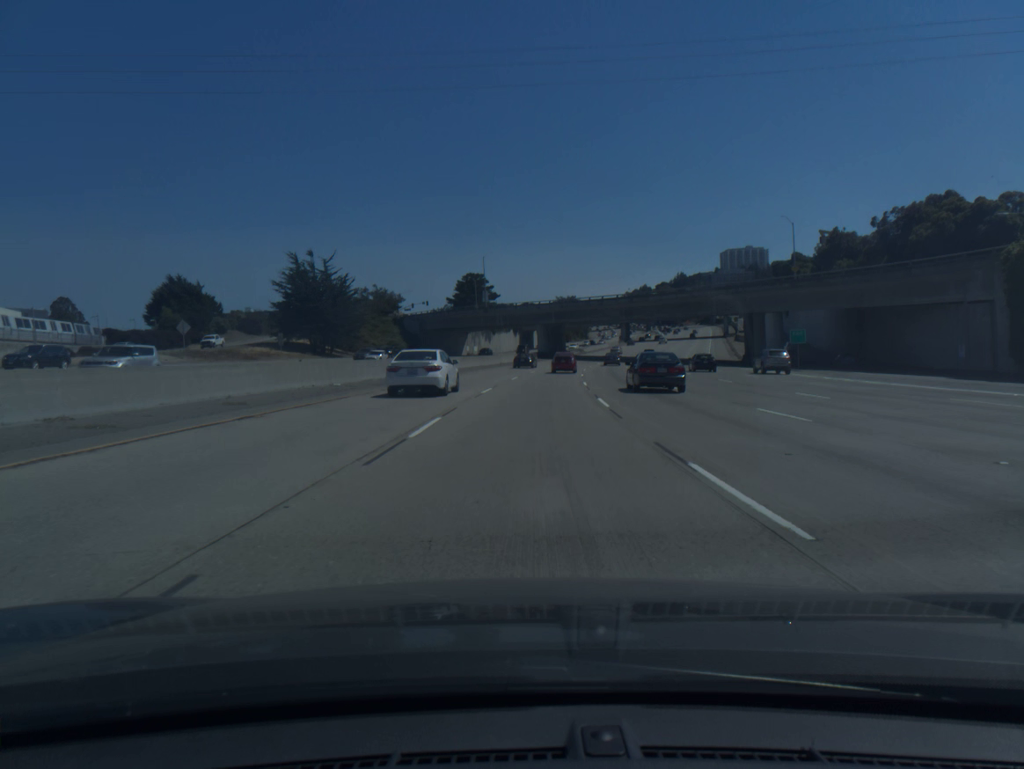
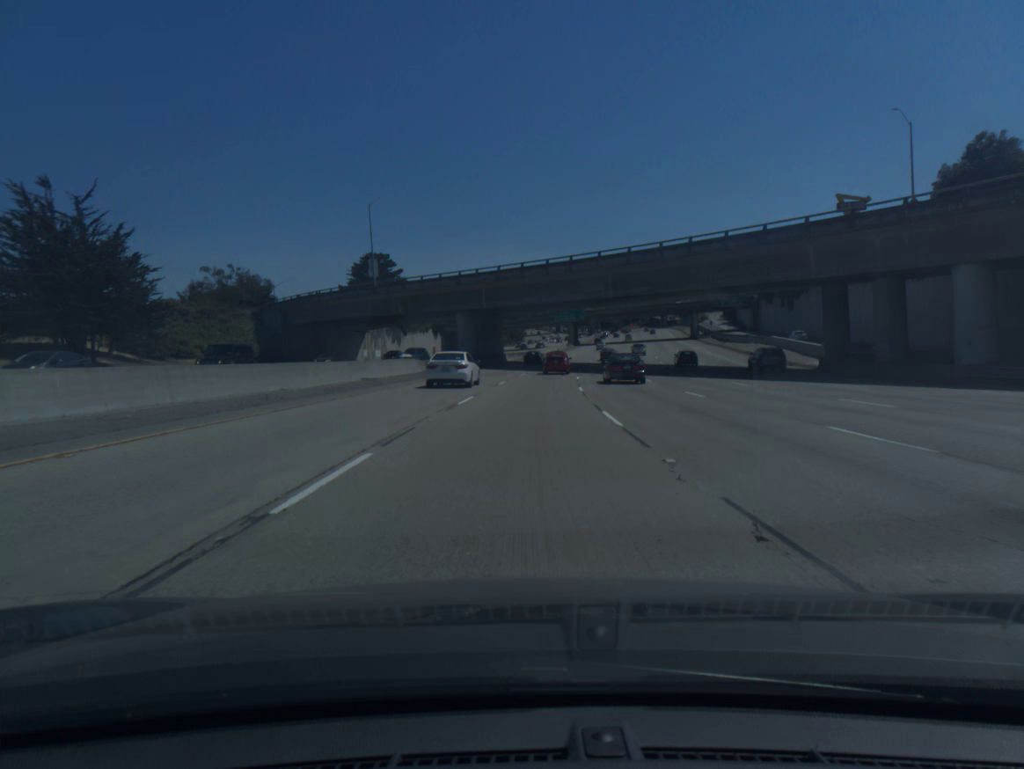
(+2.1, +49.6) m; +5°
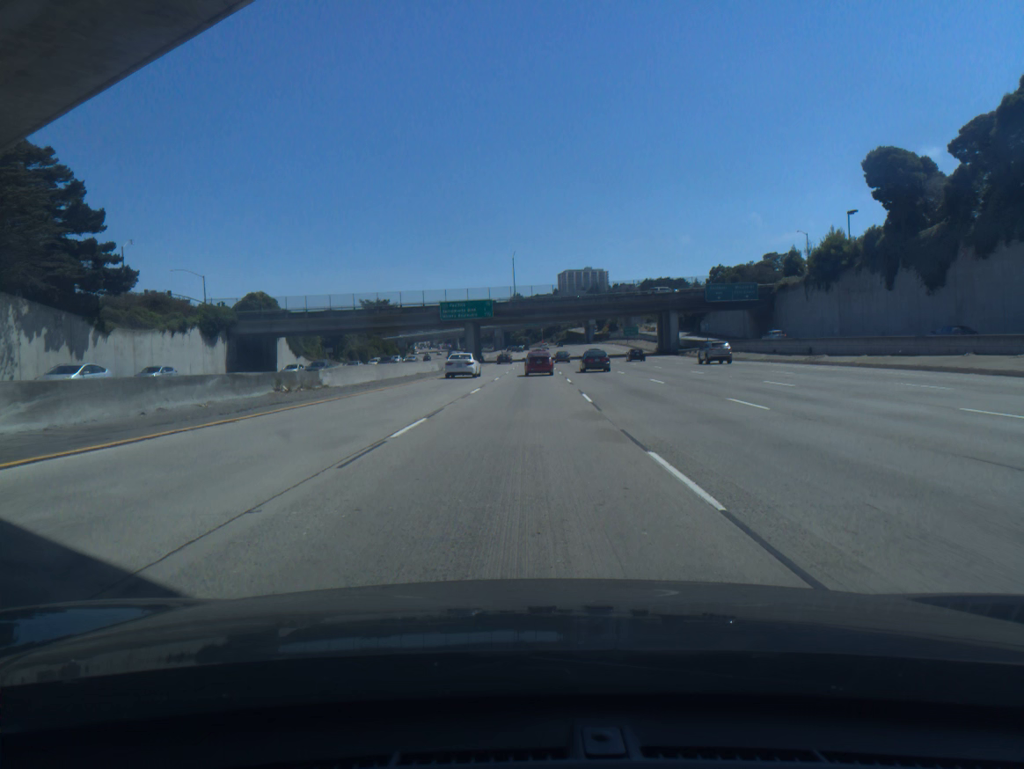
(+5.3, +80.9) m; +7°
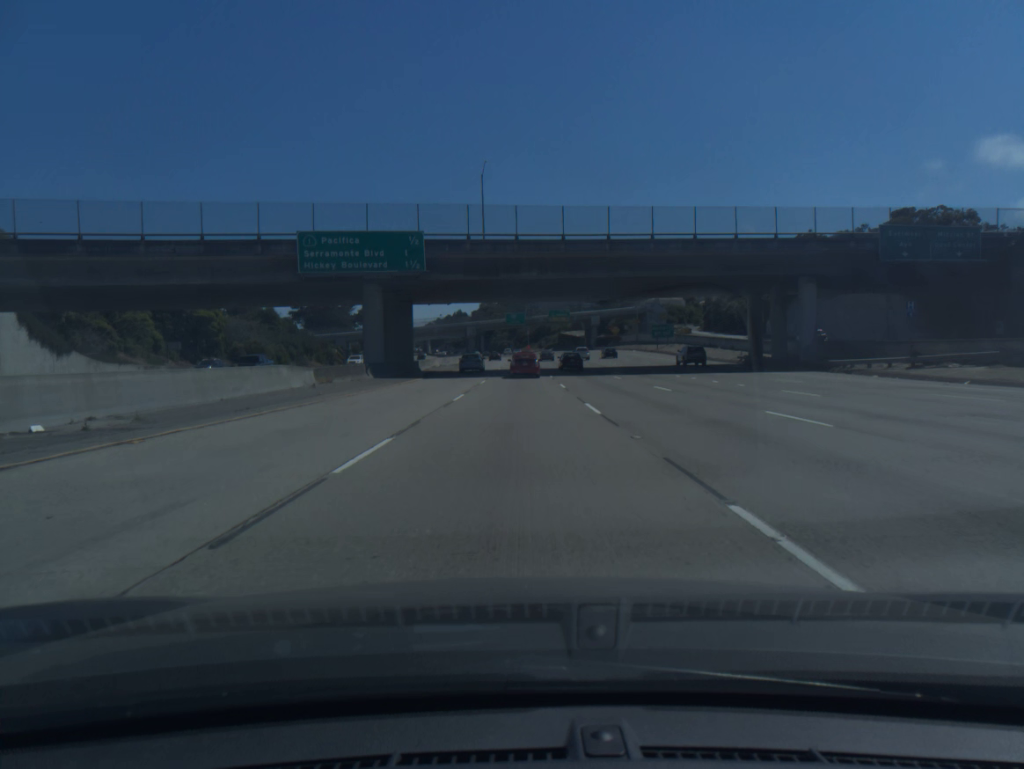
(+1.3, +62.2) m; +1°
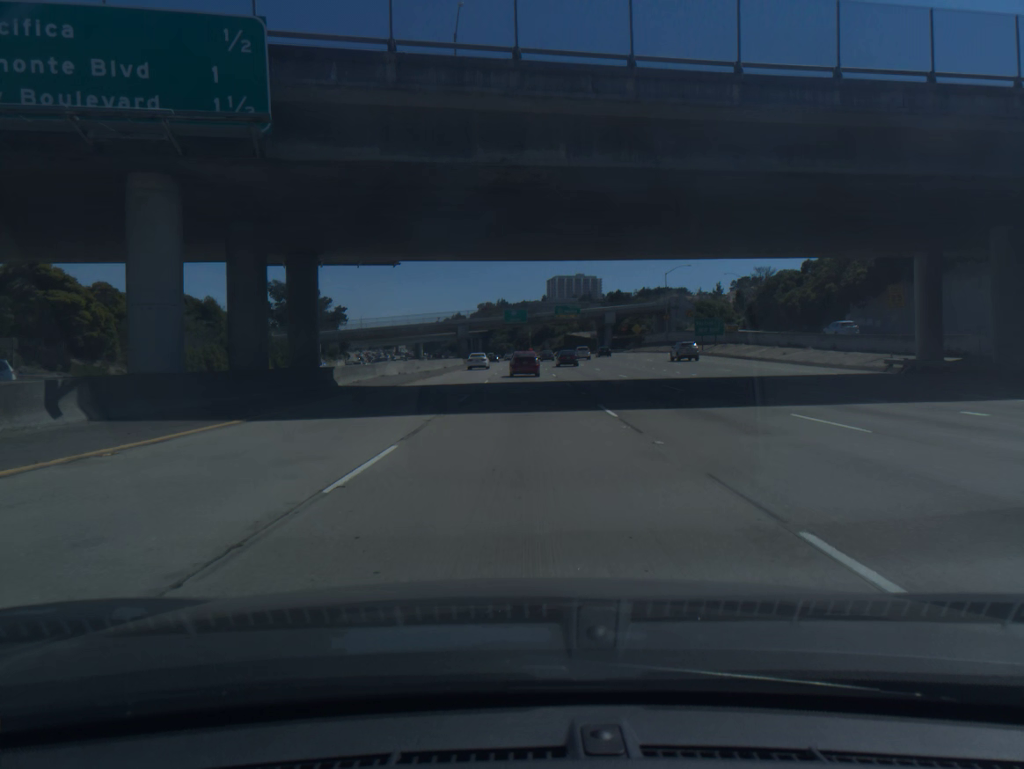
(-0.1, +30.3) m; 0°
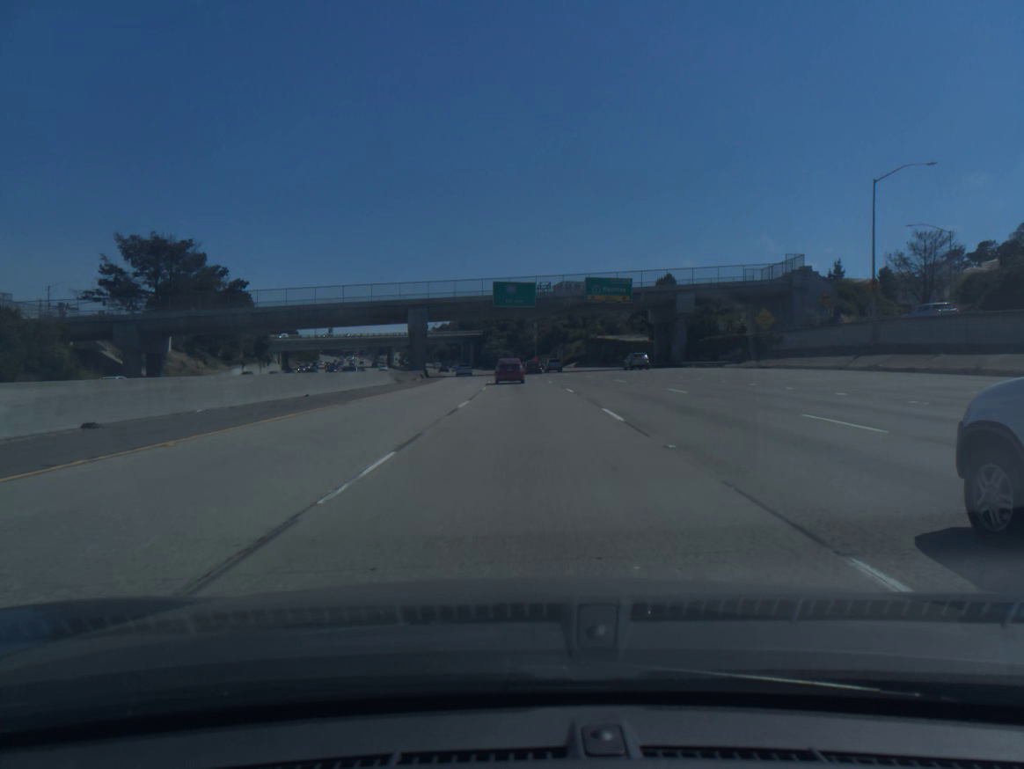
(+0.2, +73.6) m; 0°
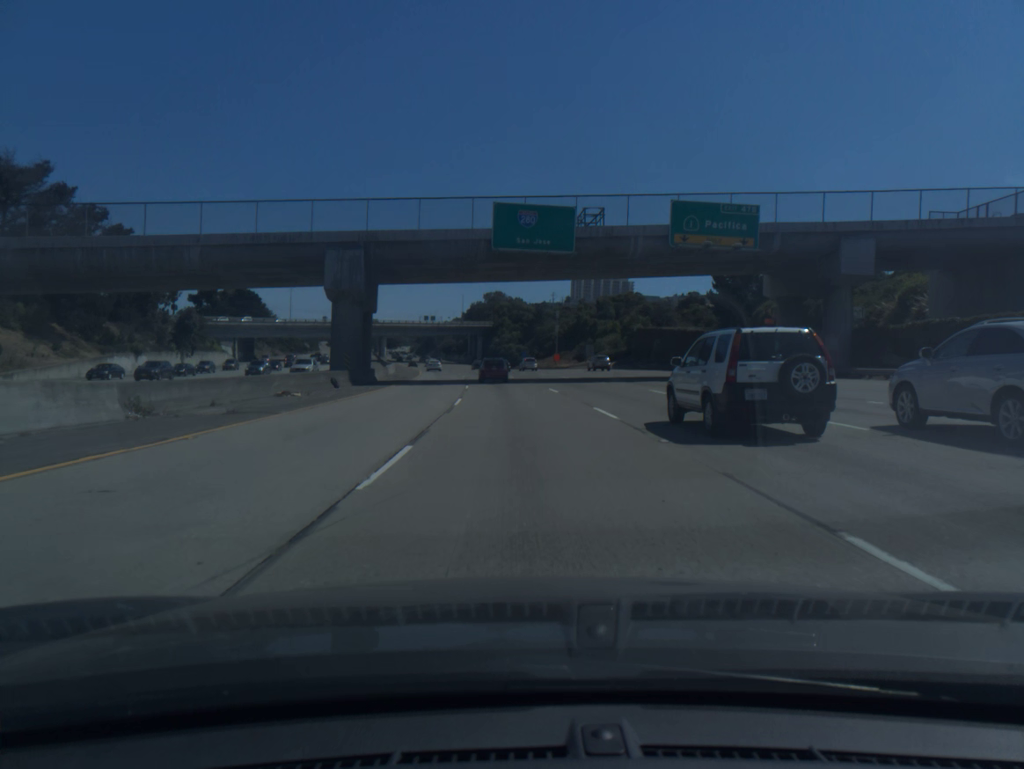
(-0.3, +43.2) m; -1°
